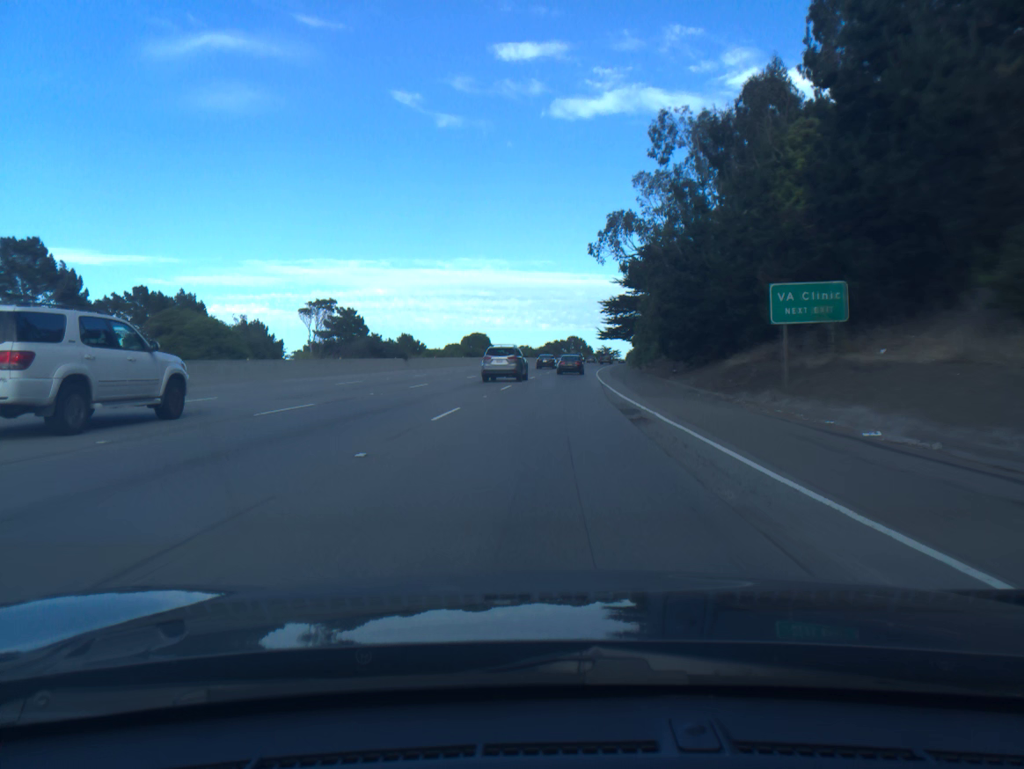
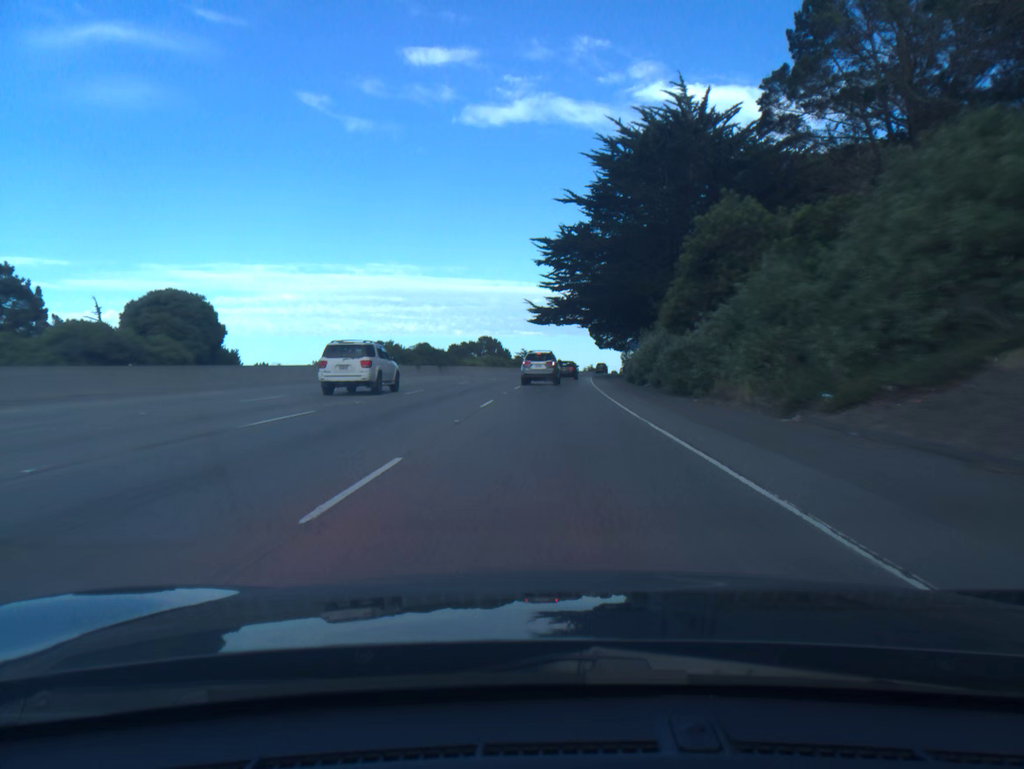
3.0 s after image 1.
(+4.0, +81.7) m; +6°
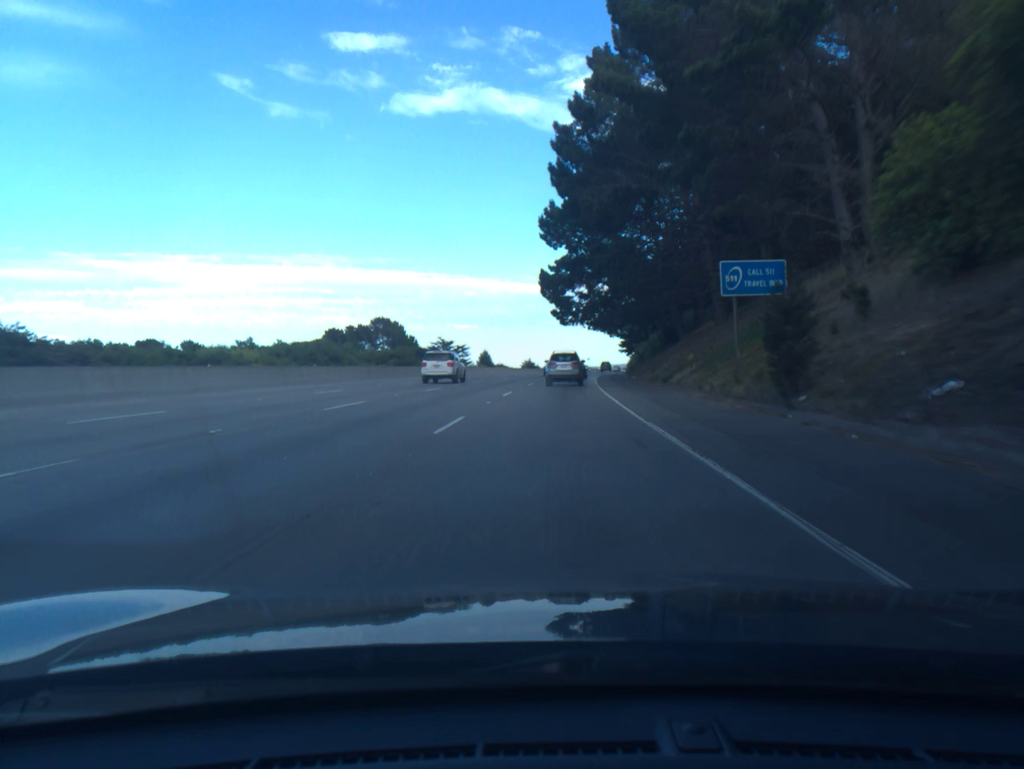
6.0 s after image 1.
(+3.4, +80.6) m; +5°
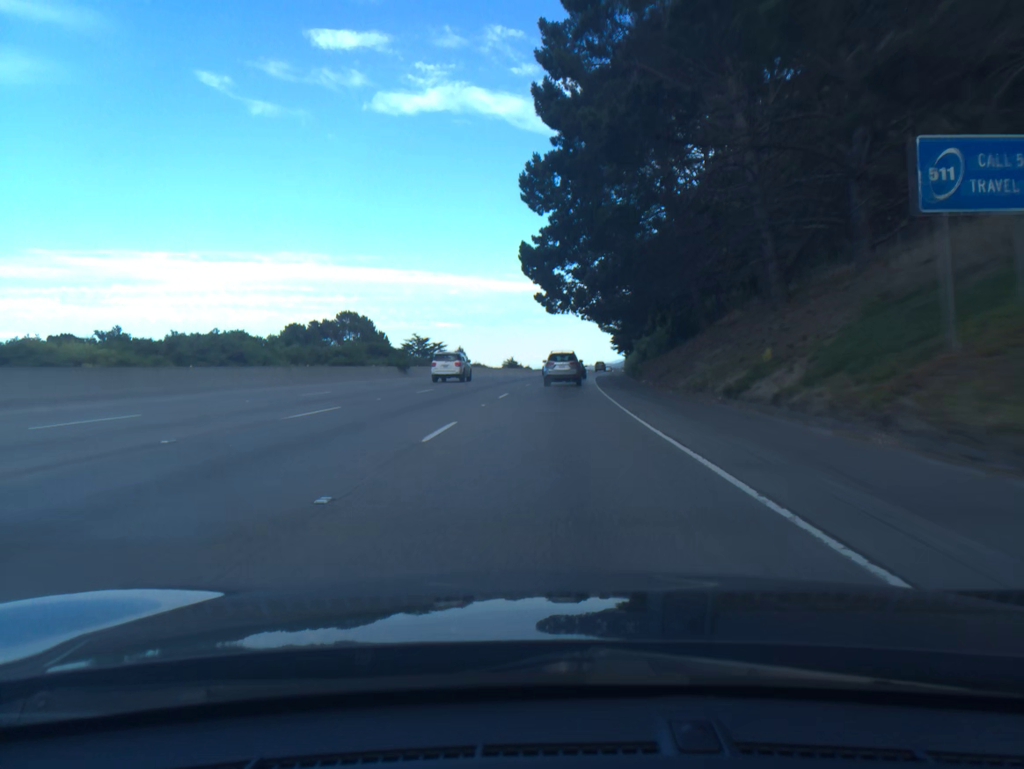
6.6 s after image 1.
(+0.2, +15.7) m; +1°
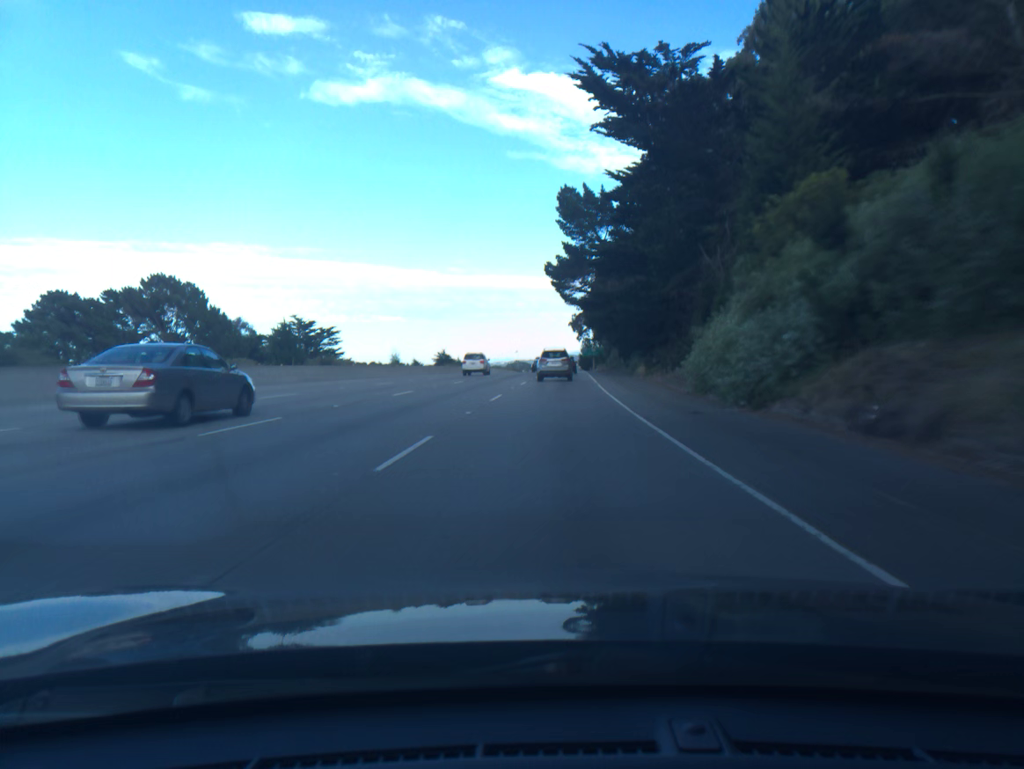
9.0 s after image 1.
(+2.3, +61.9) m; +4°
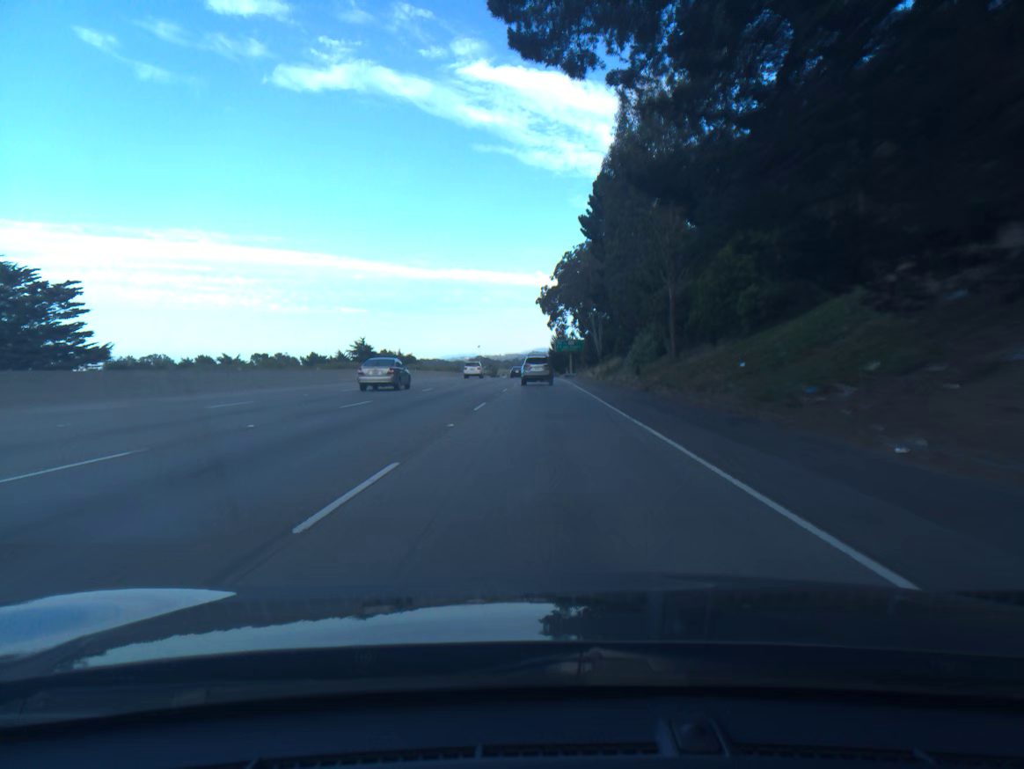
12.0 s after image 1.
(+2.4, +75.9) m; +3°
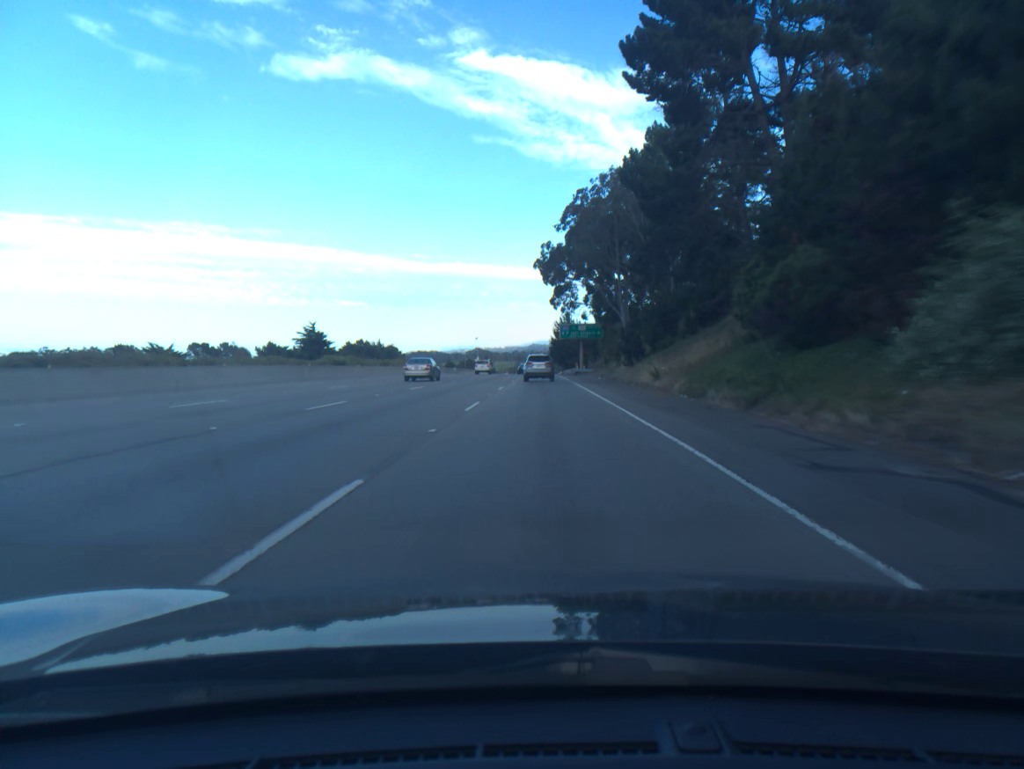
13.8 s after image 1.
(+0.1, +45.8) m; 0°
